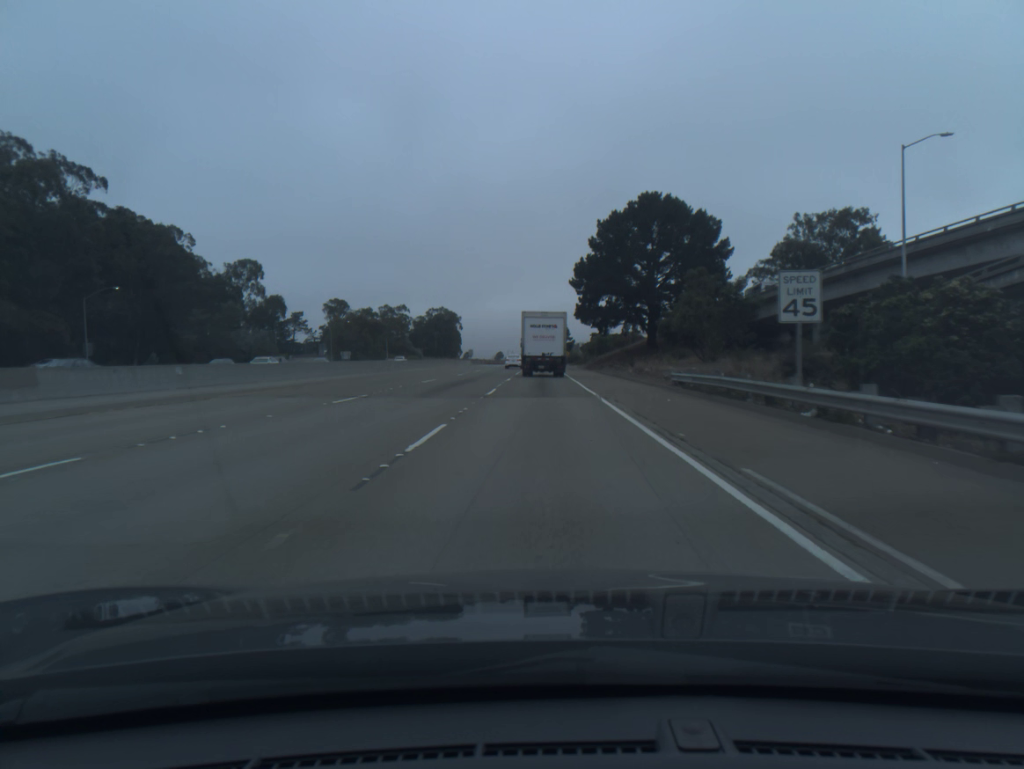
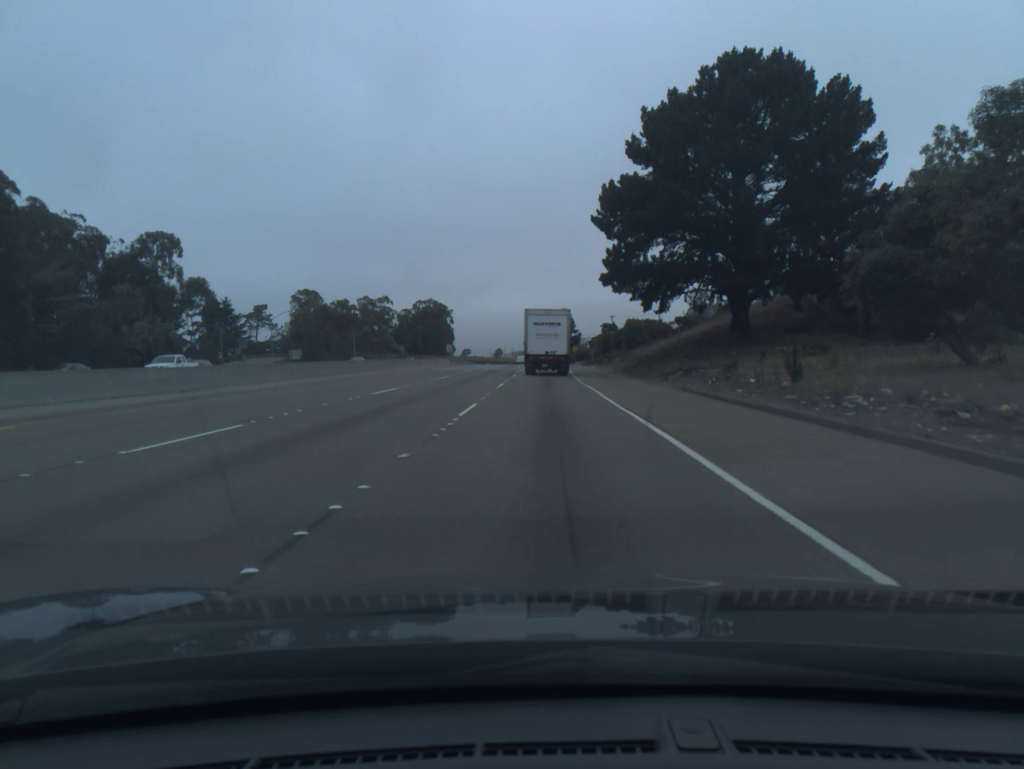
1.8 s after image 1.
(-0.1, +40.1) m; 0°
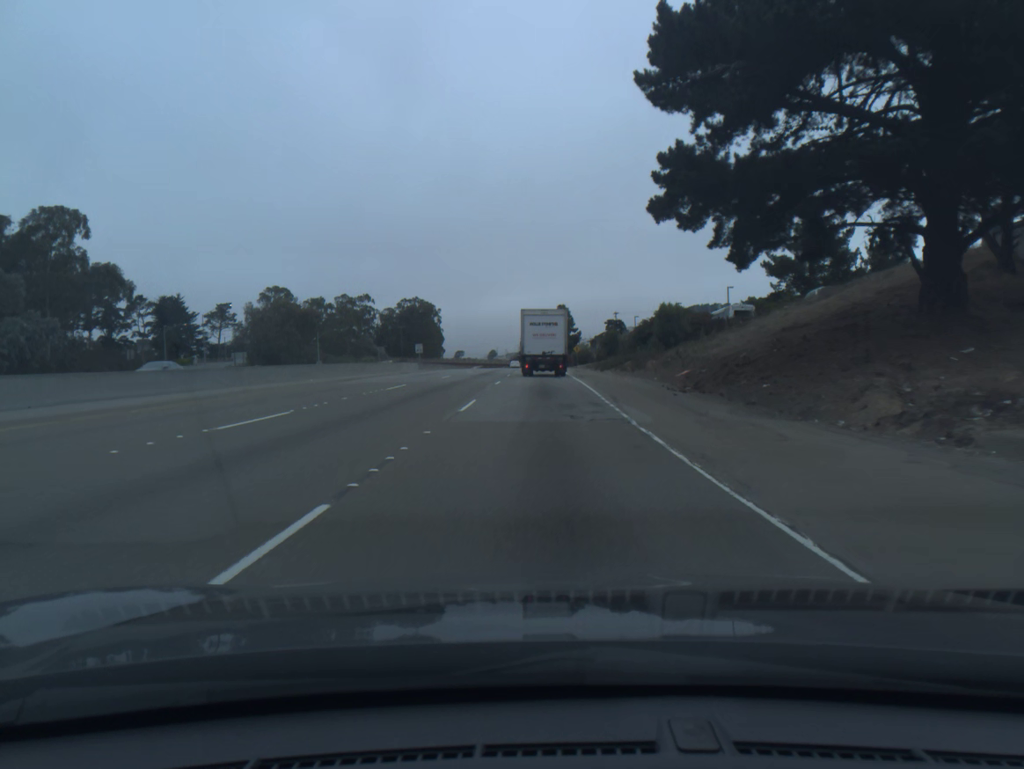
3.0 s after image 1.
(+0.1, +26.4) m; 0°
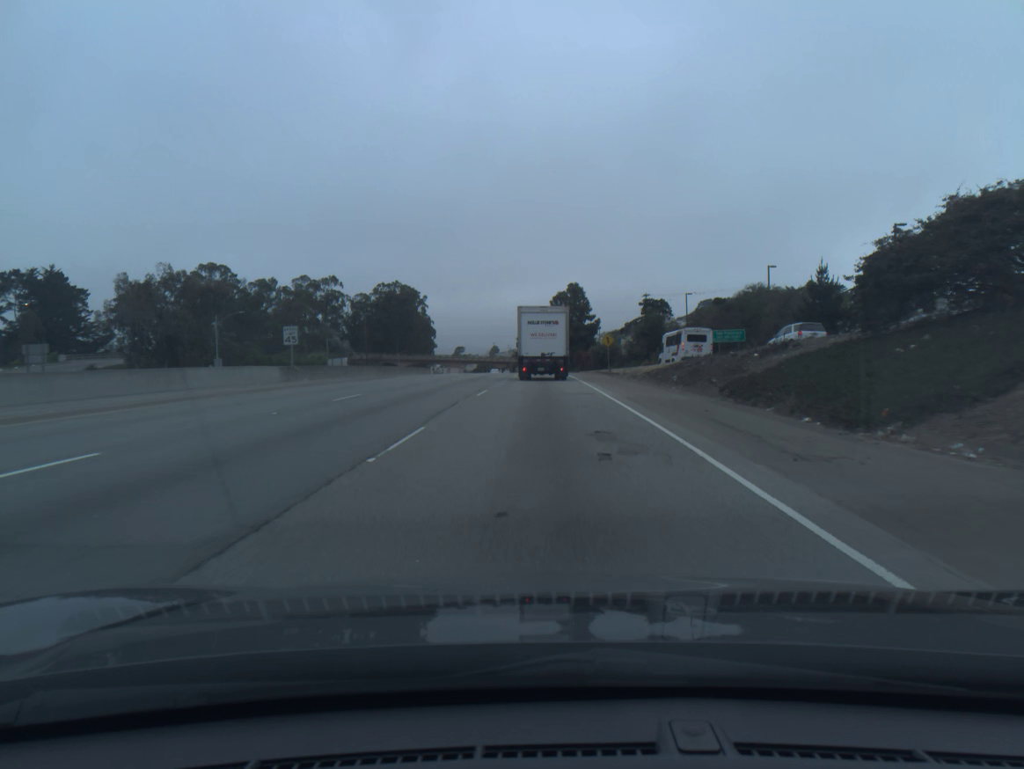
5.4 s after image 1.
(-0.1, +51.9) m; 0°
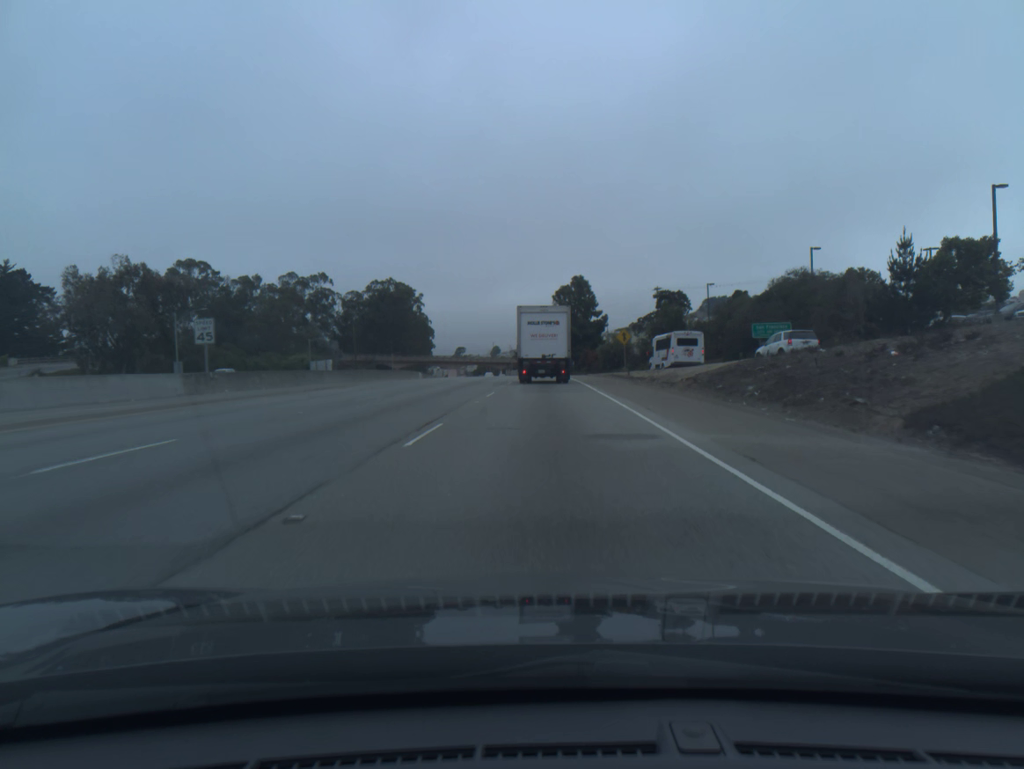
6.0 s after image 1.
(0.0, +12.5) m; 0°
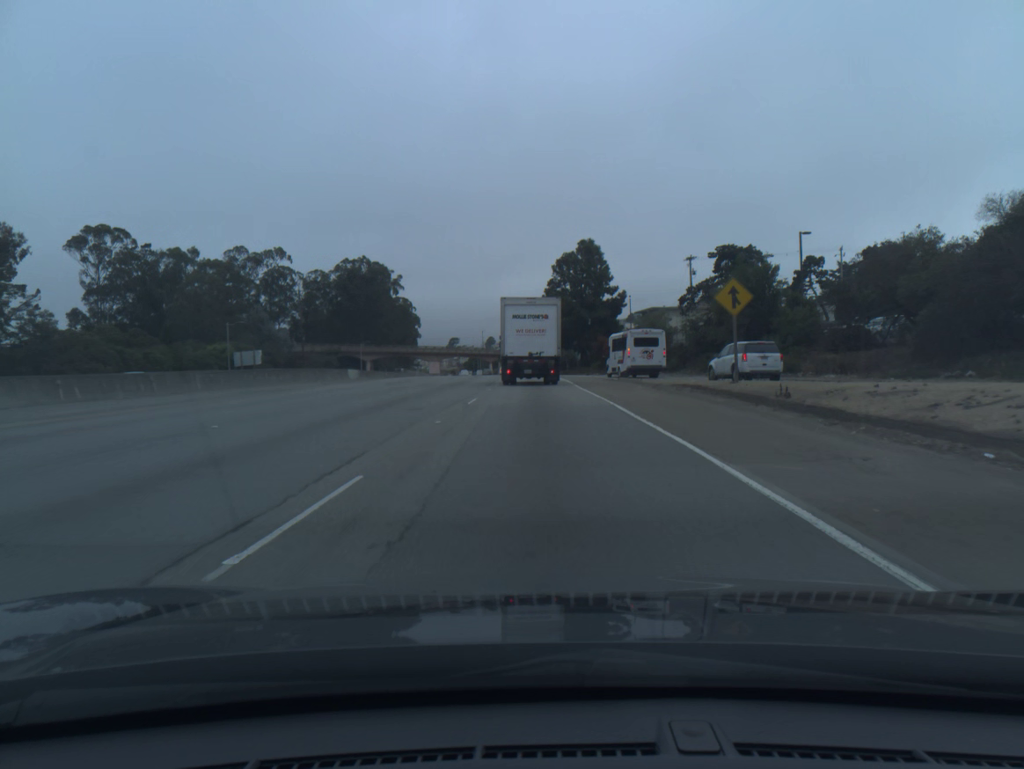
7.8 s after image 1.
(+0.1, +35.4) m; 0°
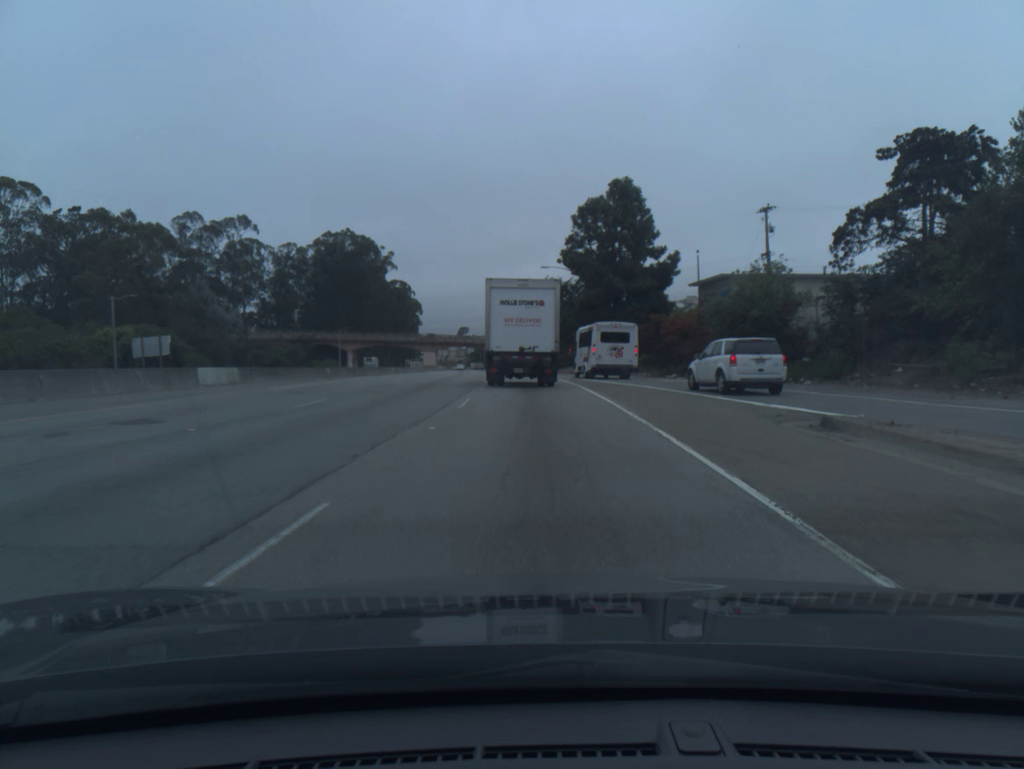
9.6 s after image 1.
(-0.2, +31.1) m; -1°
